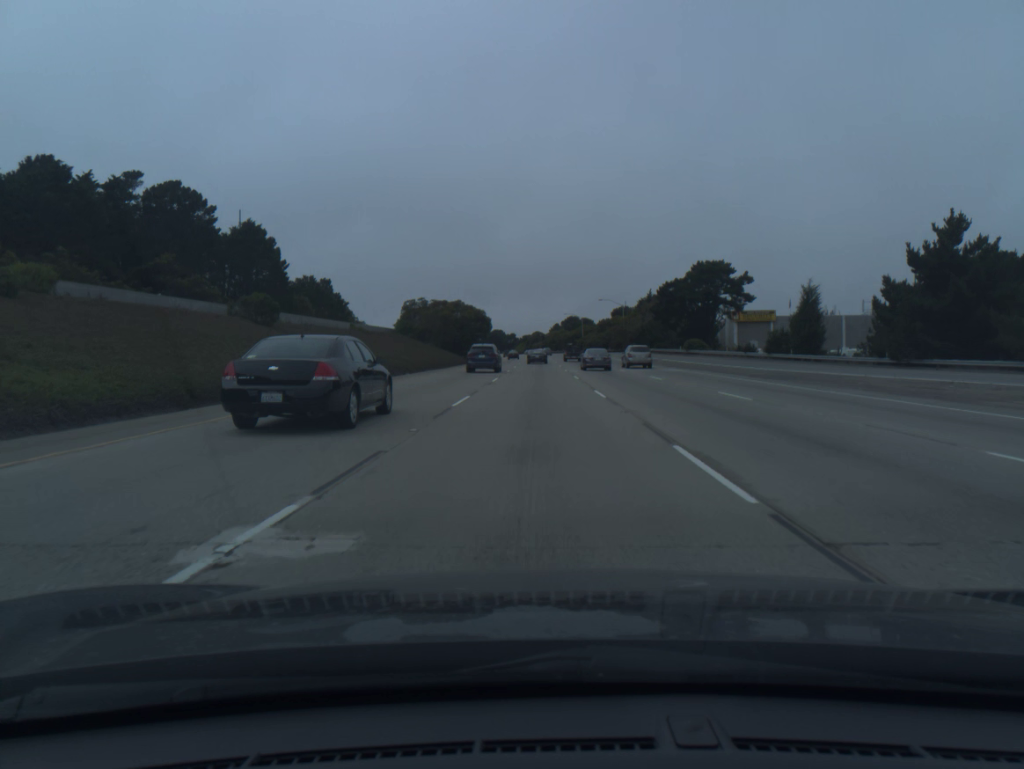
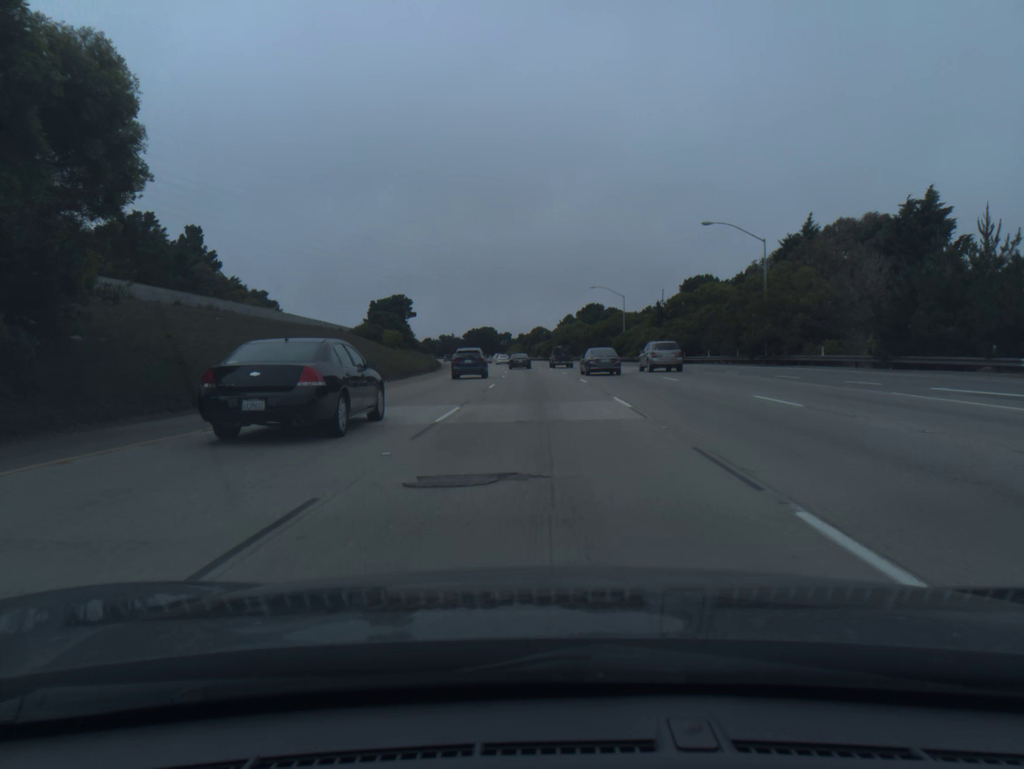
(-0.3, +91.5) m; 0°
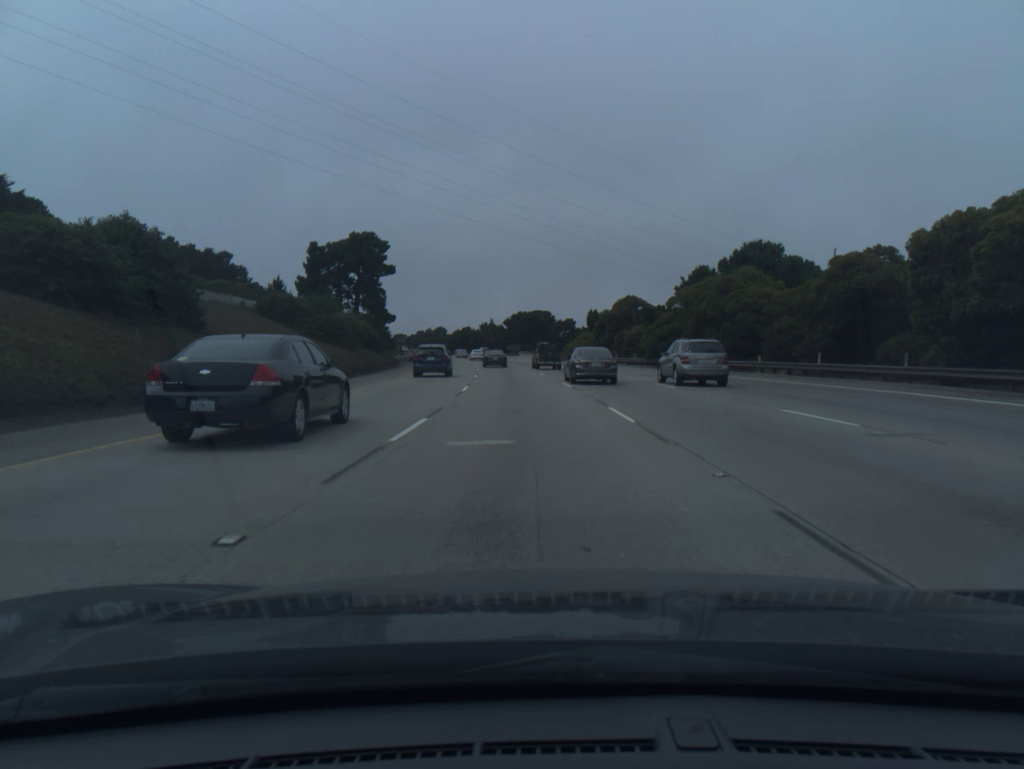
(-2.7, +90.8) m; -5°
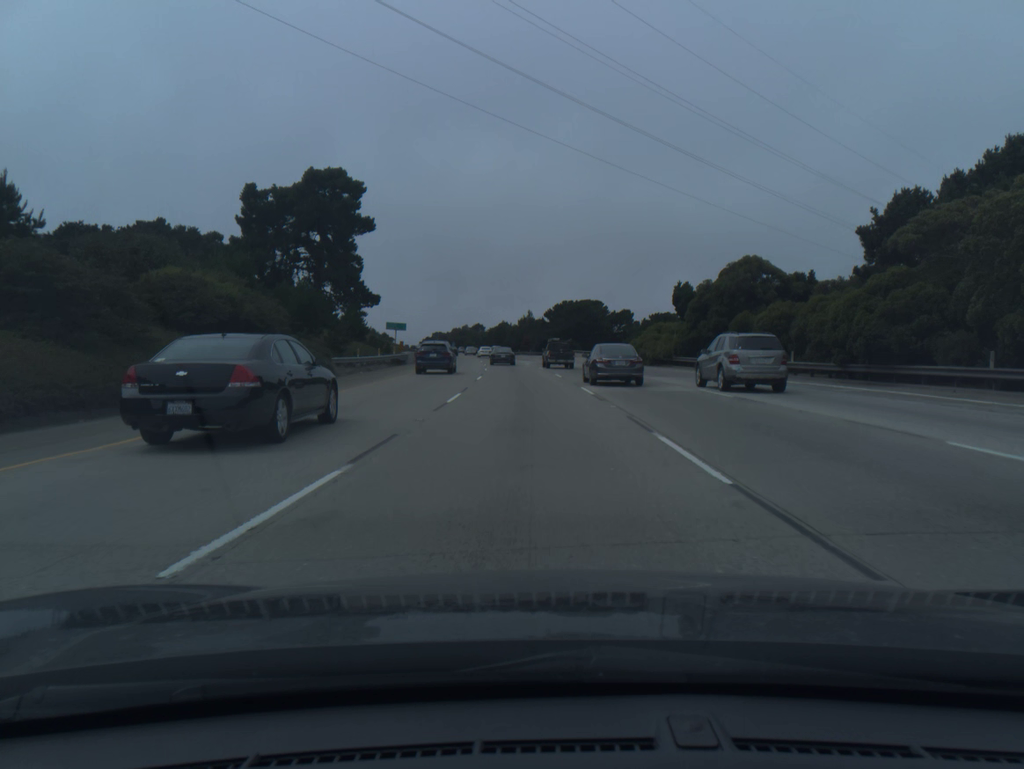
(-1.0, +35.7) m; -3°
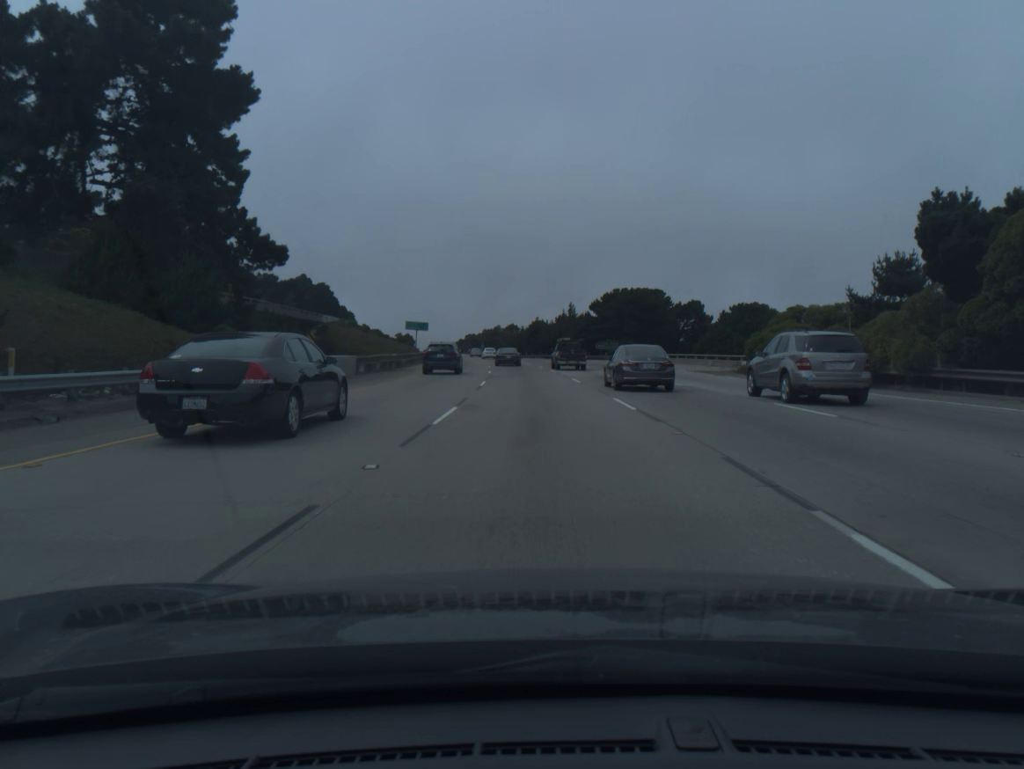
(-0.9, +35.0) m; -3°
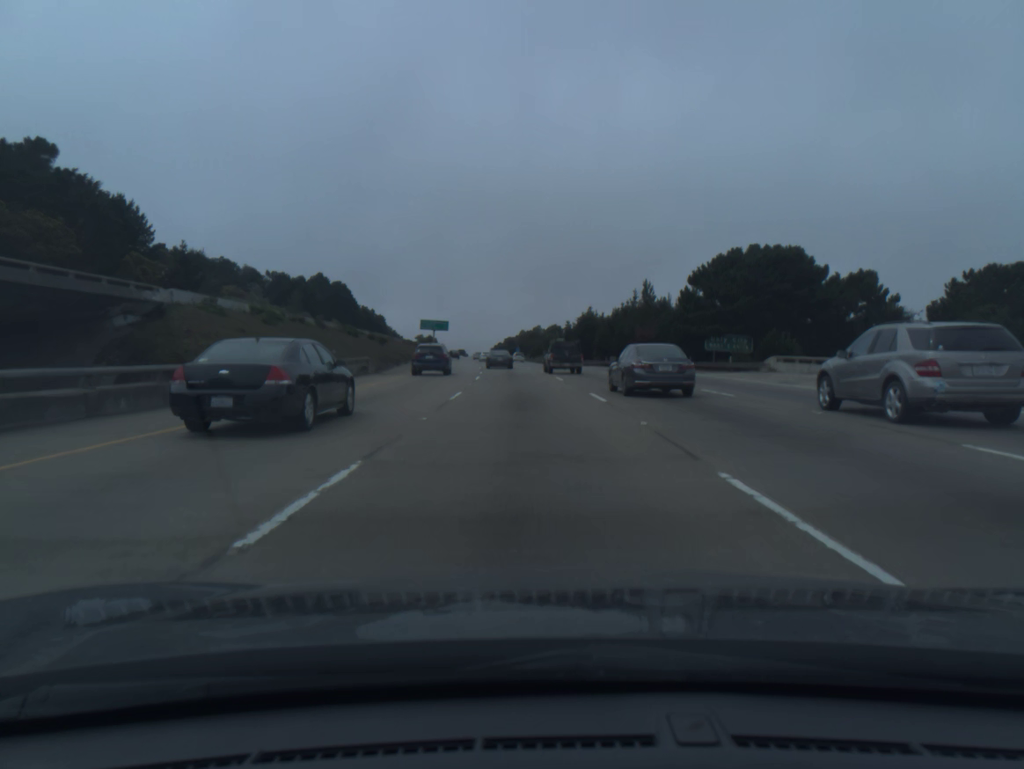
(-1.3, +52.0) m; -3°
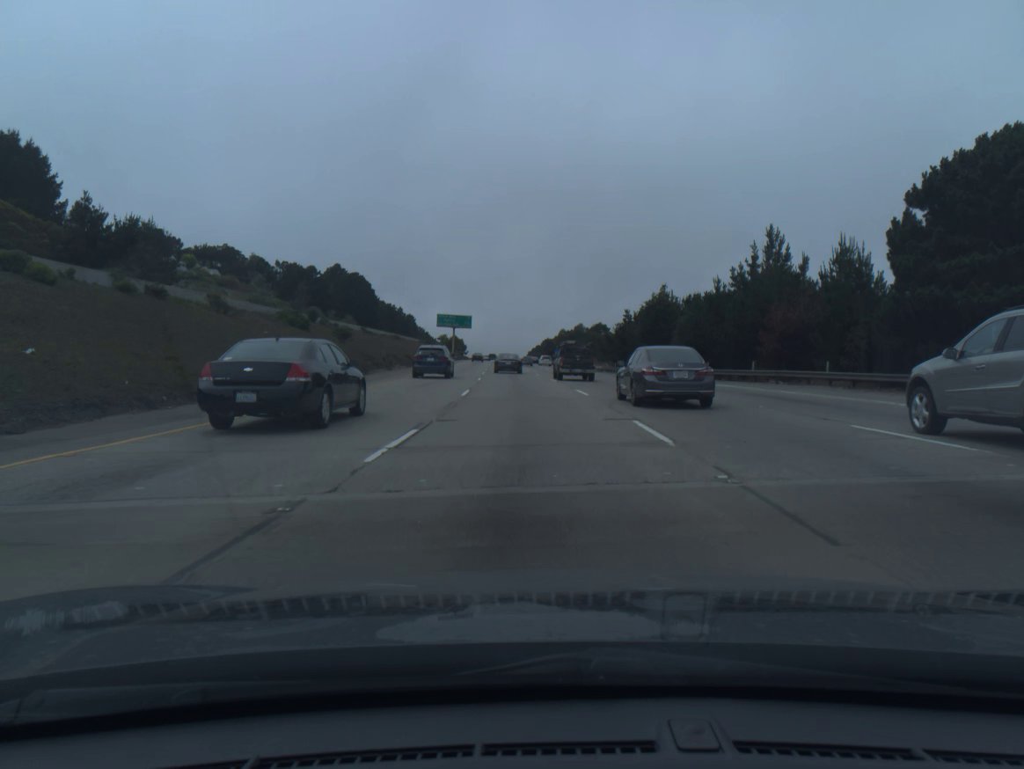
(-0.8, +34.6) m; -3°
